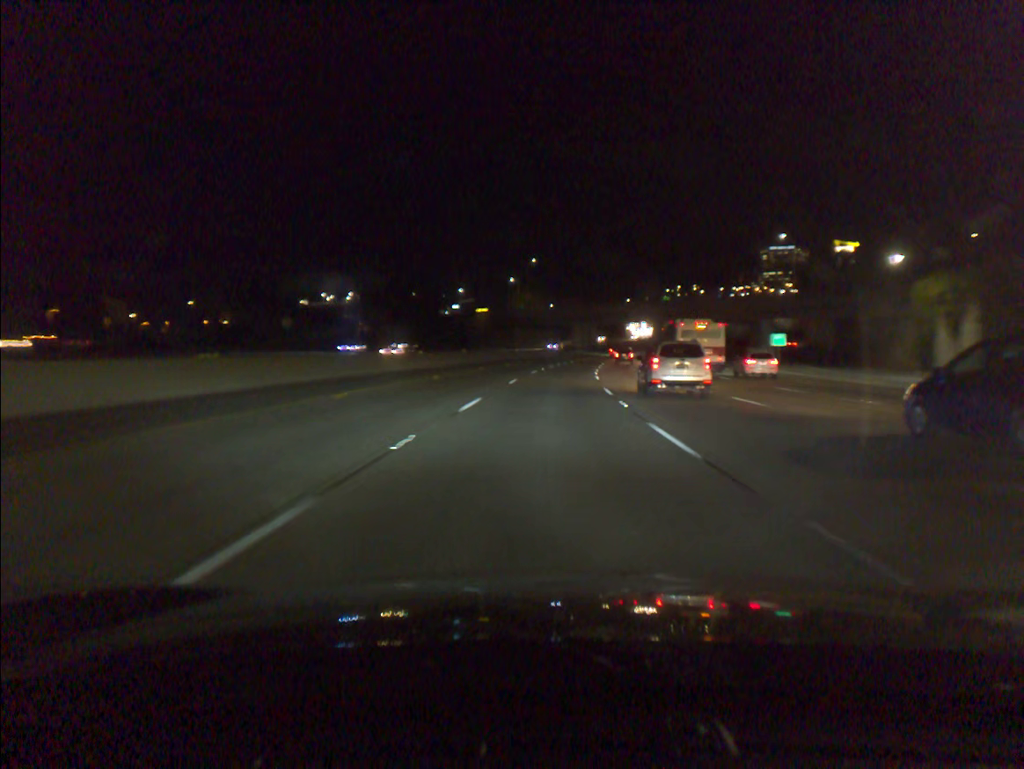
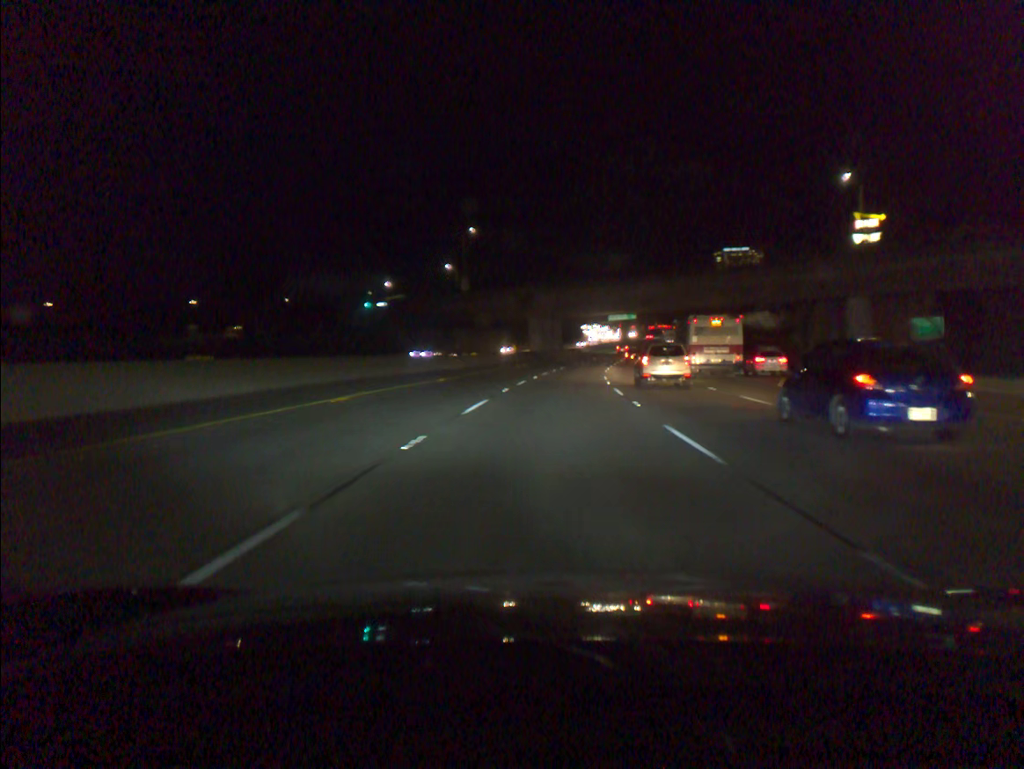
(+1.1, +44.3) m; +3°
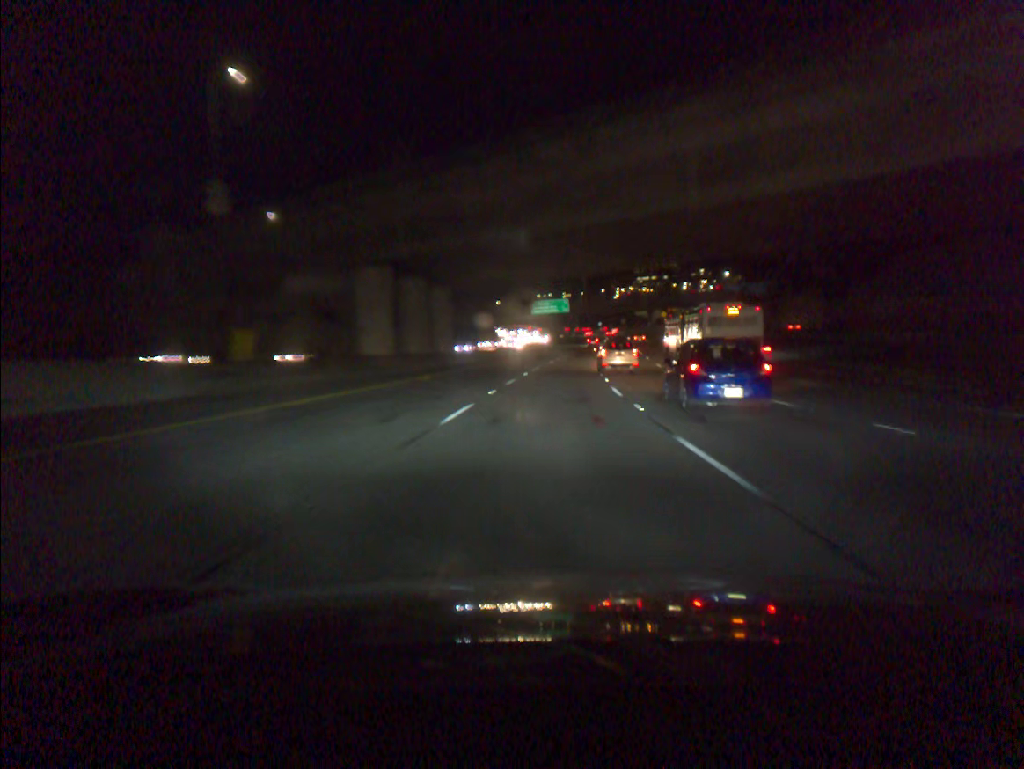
(+3.2, +60.8) m; +6°
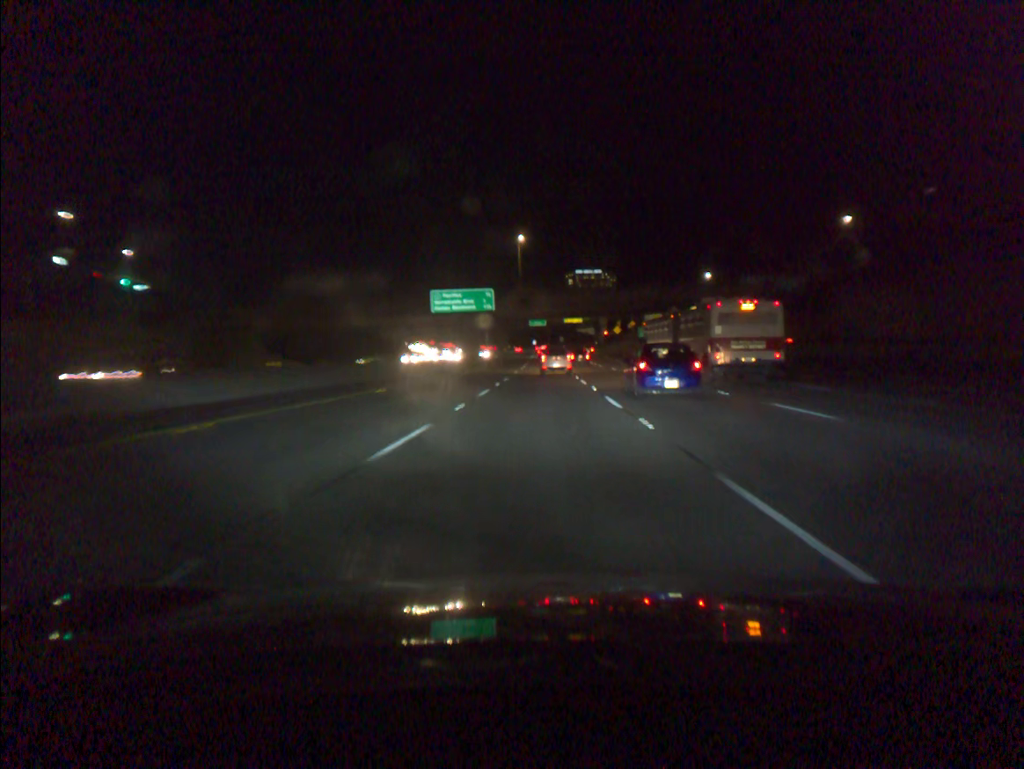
(+3.1, +62.0) m; +5°
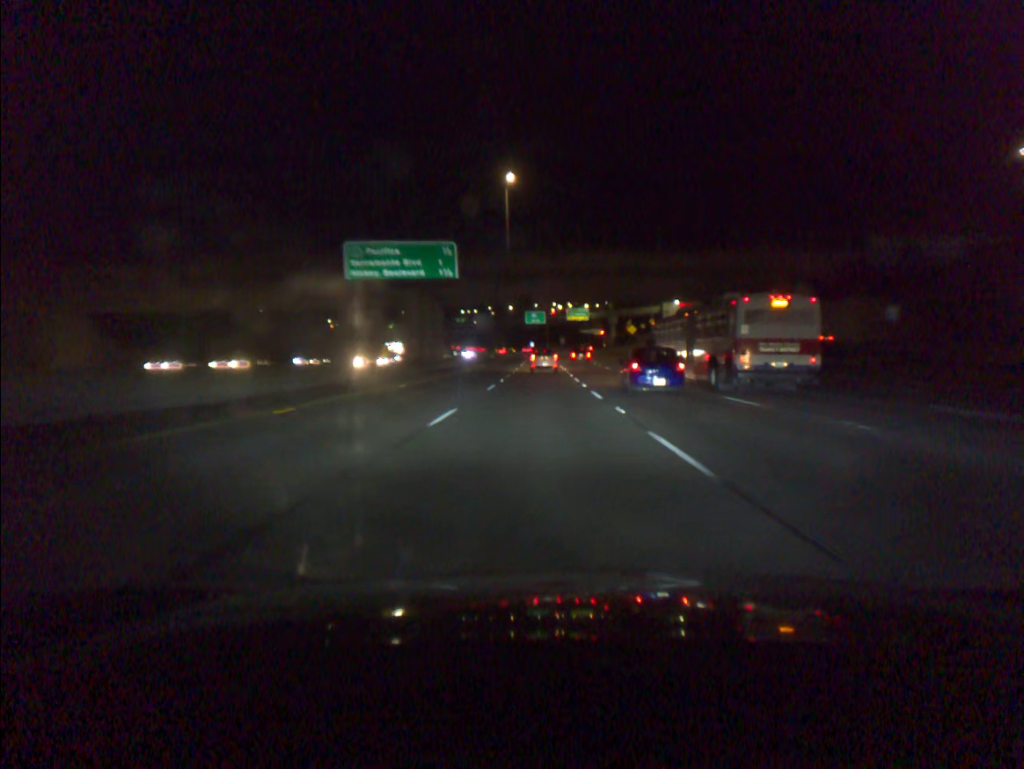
(+0.2, +39.2) m; 0°
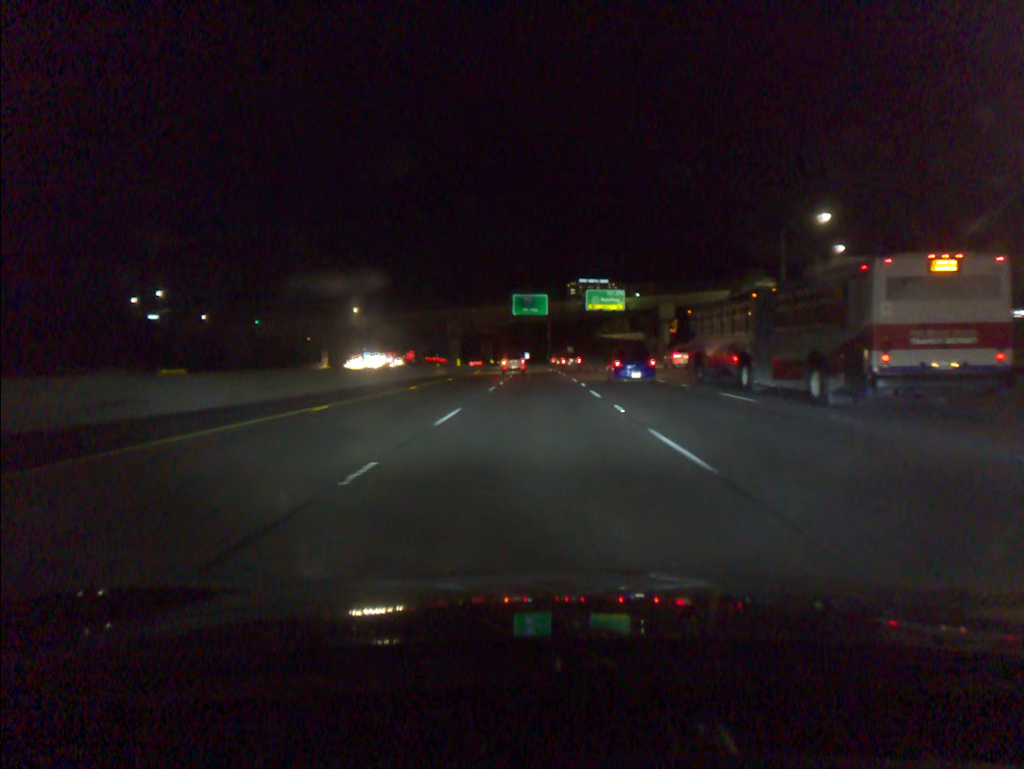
(0.0, +87.2) m; 0°
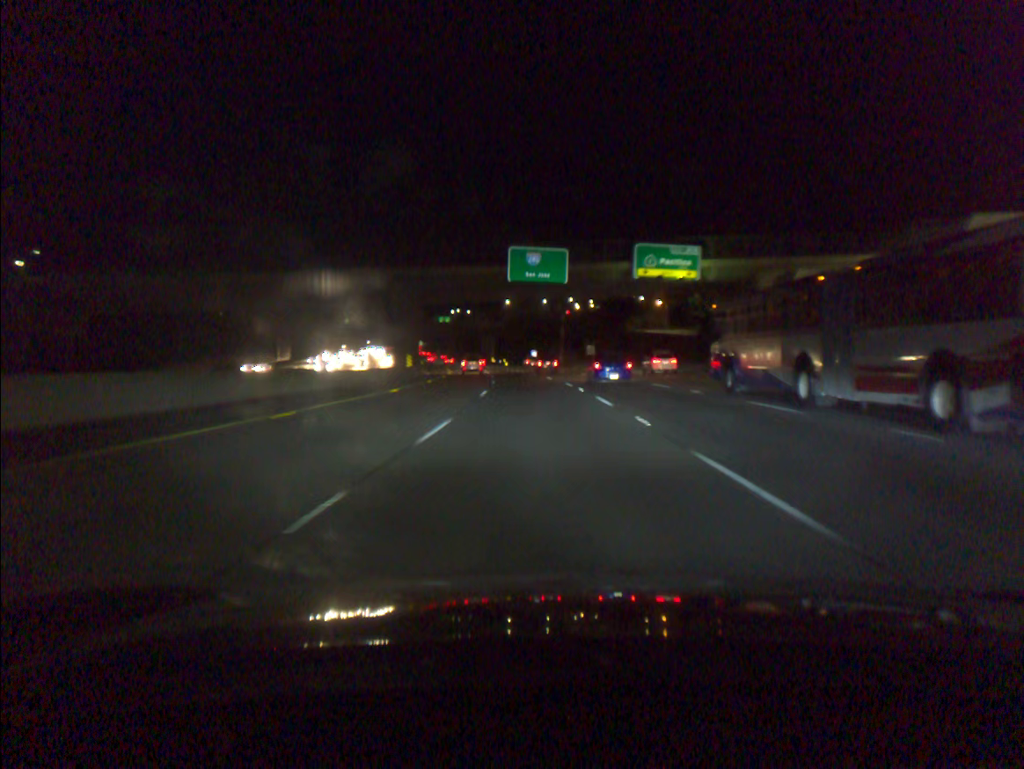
(-0.2, +46.7) m; -1°
